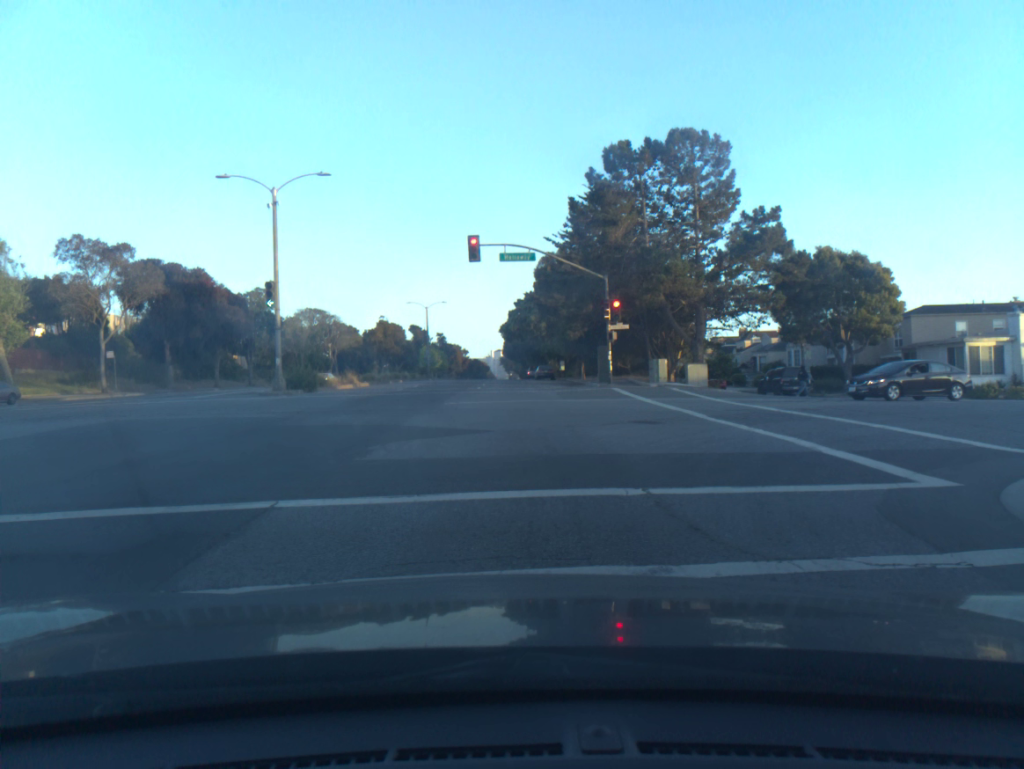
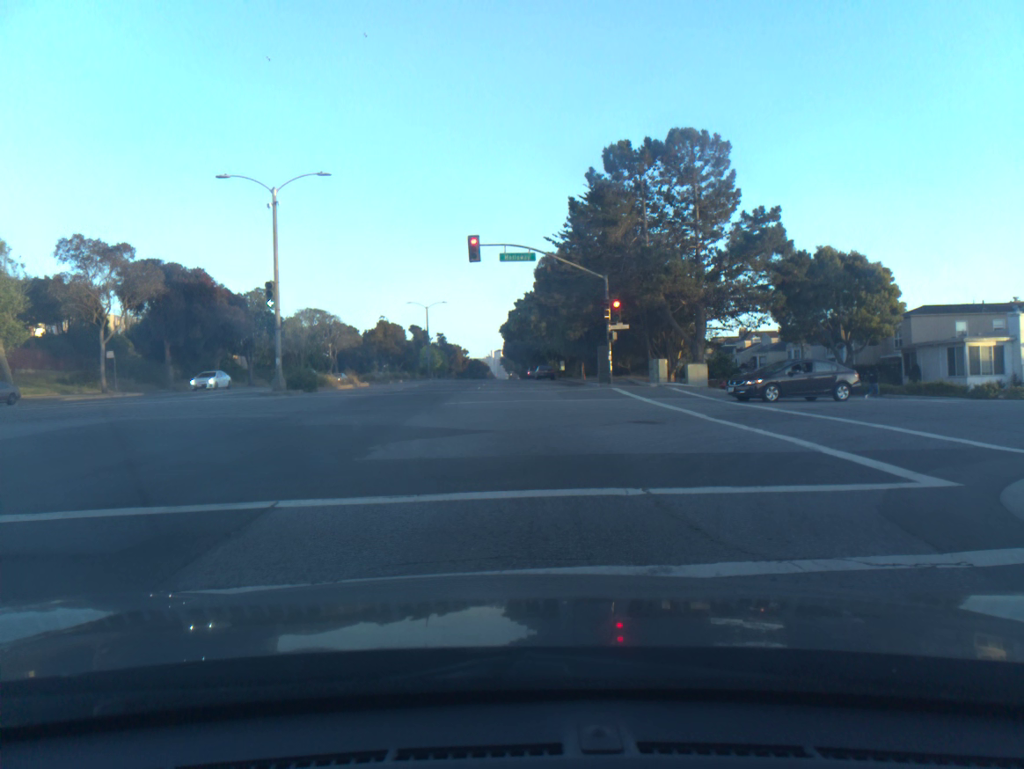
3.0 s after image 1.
(0.0, 0.0) m; 0°
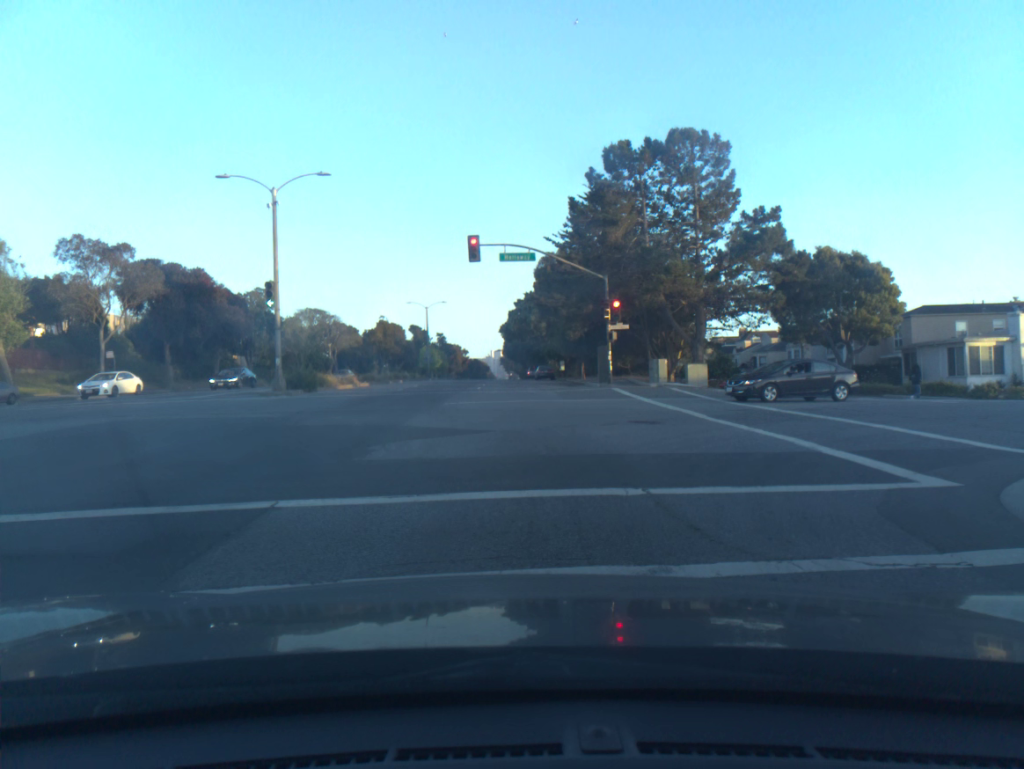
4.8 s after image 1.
(0.0, 0.0) m; 0°
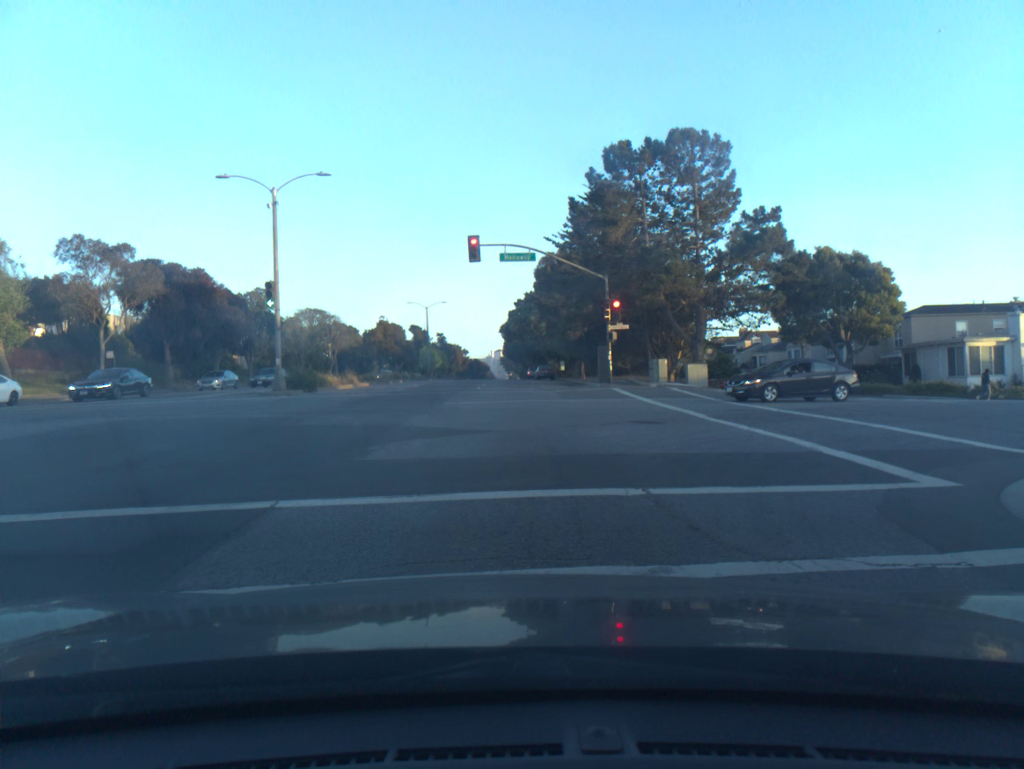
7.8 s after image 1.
(0.0, +0.1) m; 0°
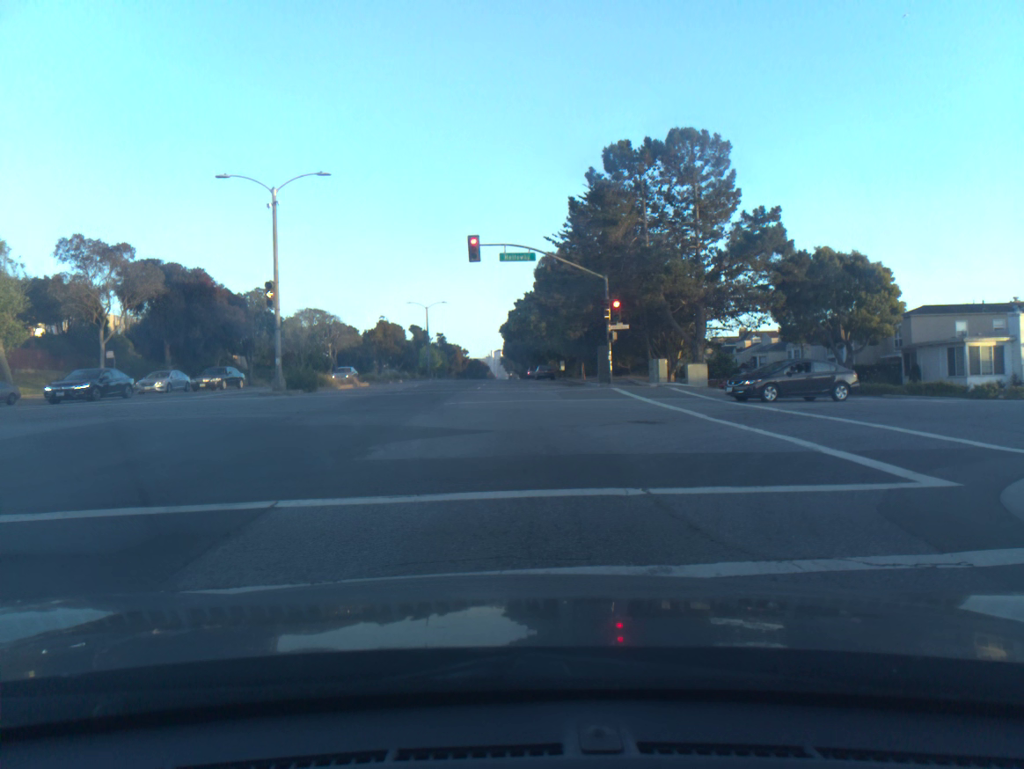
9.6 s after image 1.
(0.0, +0.1) m; 0°
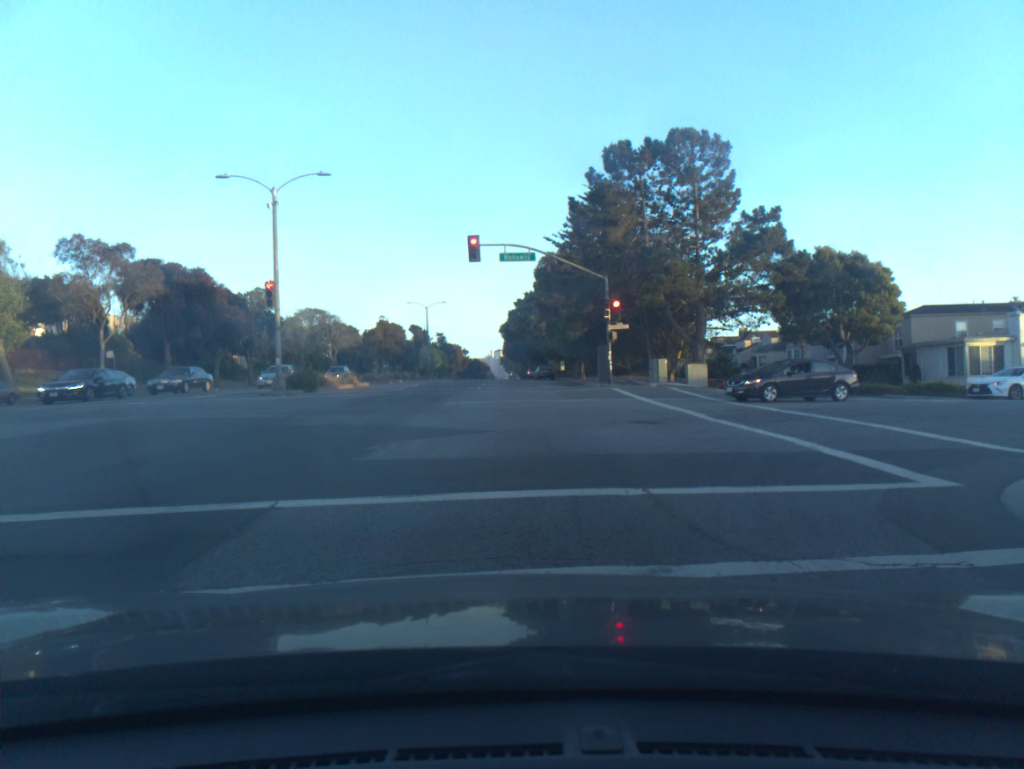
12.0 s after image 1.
(0.0, 0.0) m; 0°
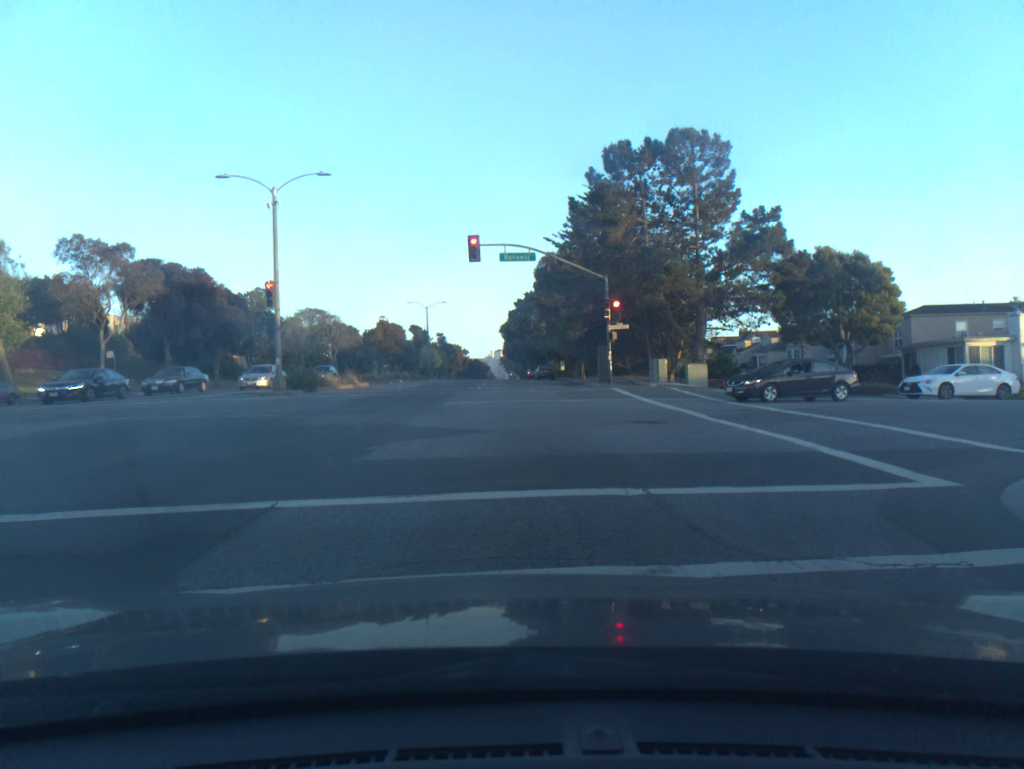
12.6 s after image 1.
(0.0, 0.0) m; 0°
